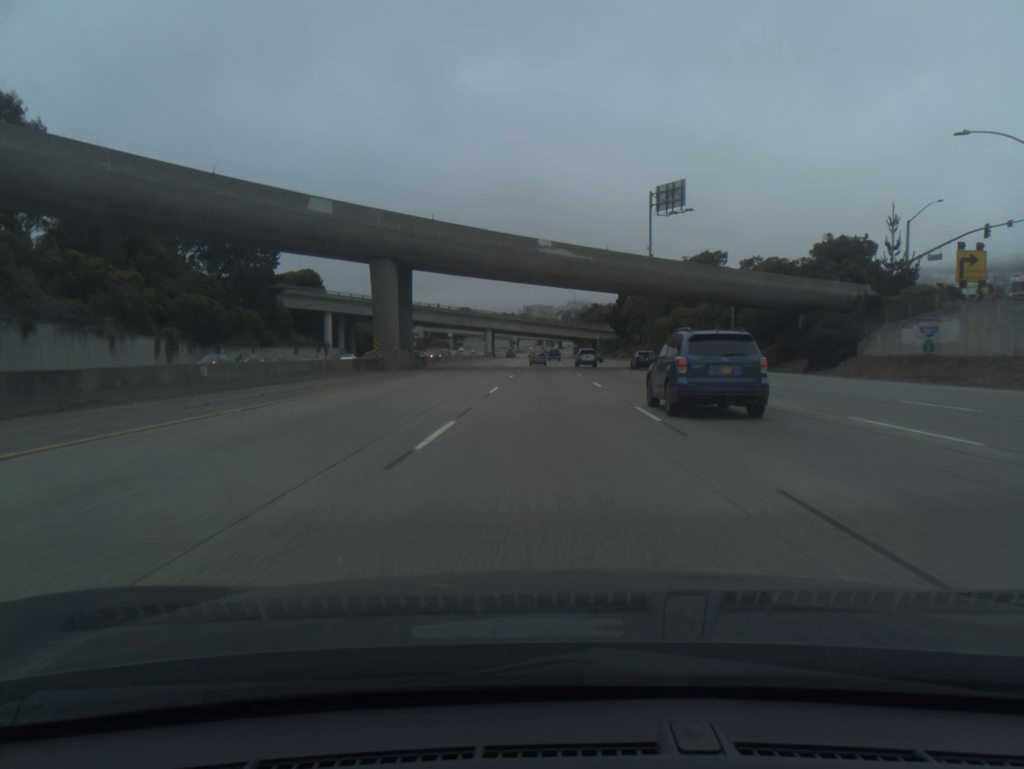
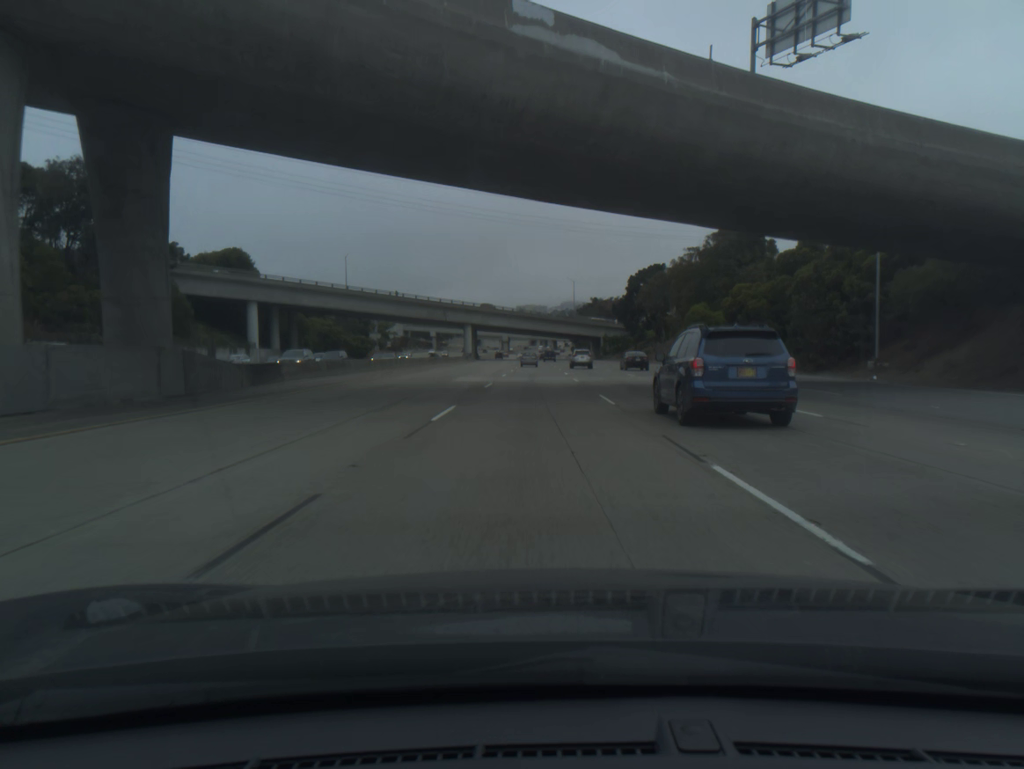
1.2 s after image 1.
(+0.3, +38.3) m; 0°
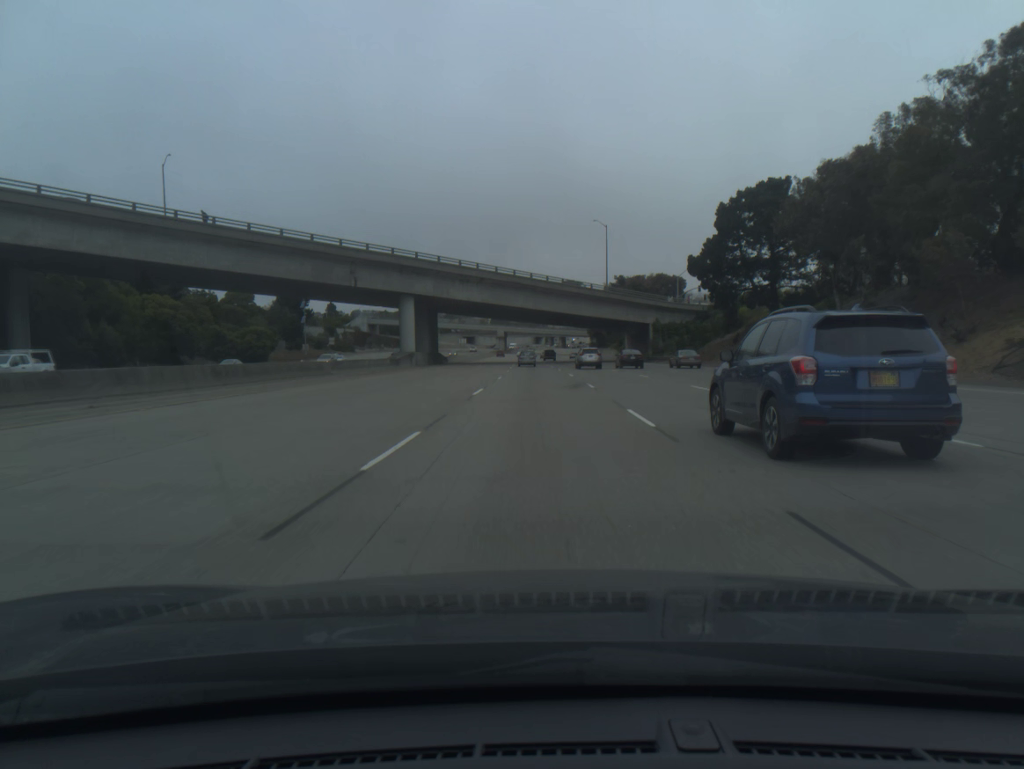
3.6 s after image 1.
(-0.5, +76.7) m; 0°
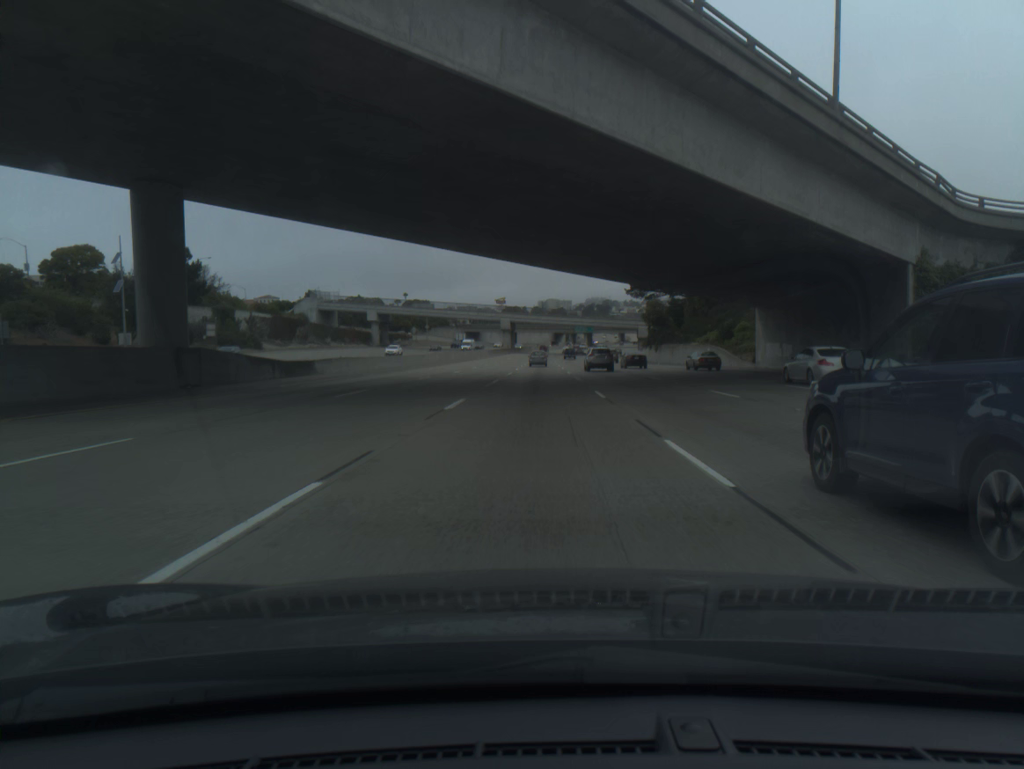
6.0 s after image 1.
(-0.8, +76.9) m; -1°
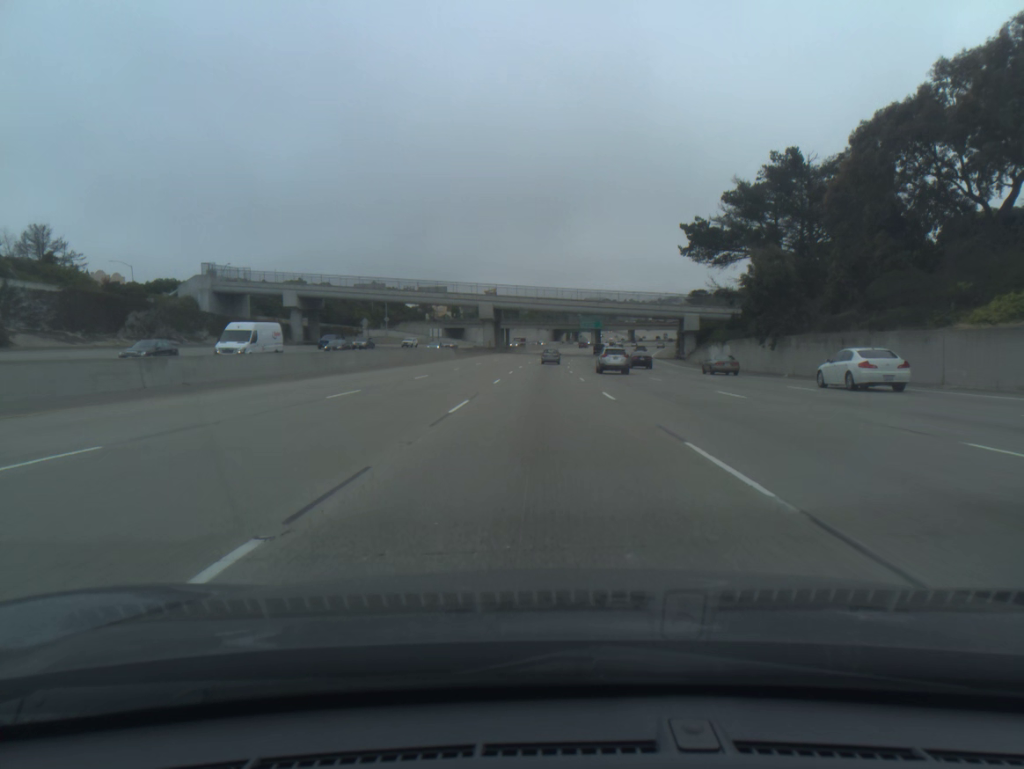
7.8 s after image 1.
(-0.1, +57.9) m; 0°
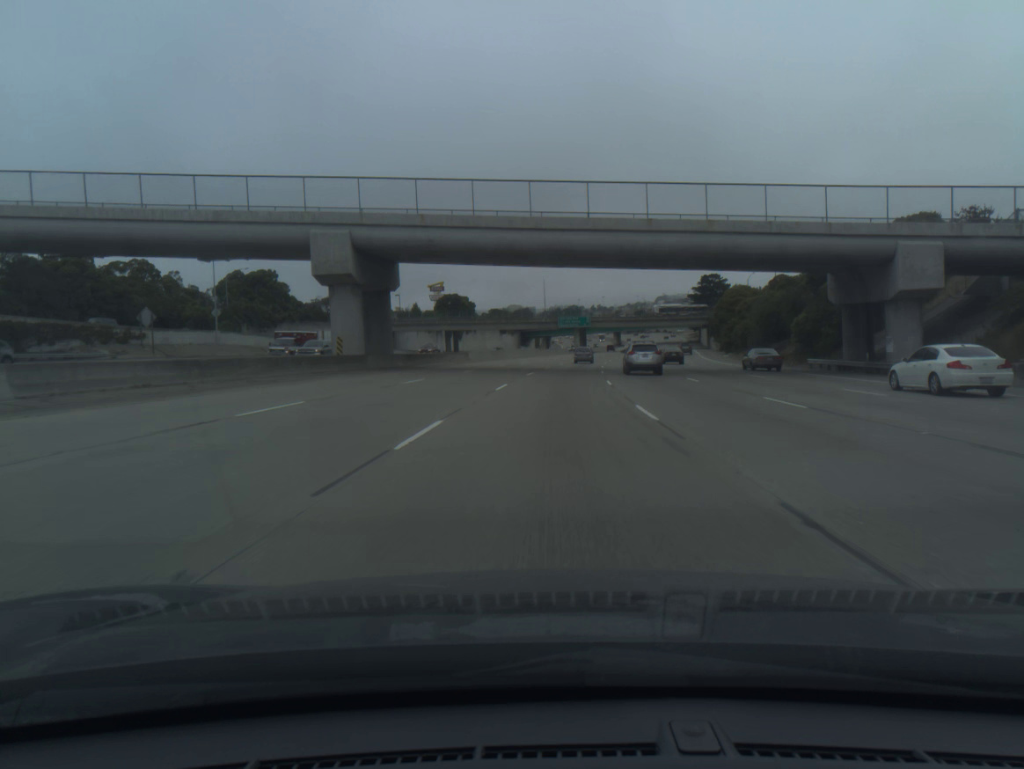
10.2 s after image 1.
(+1.0, +77.3) m; +2°
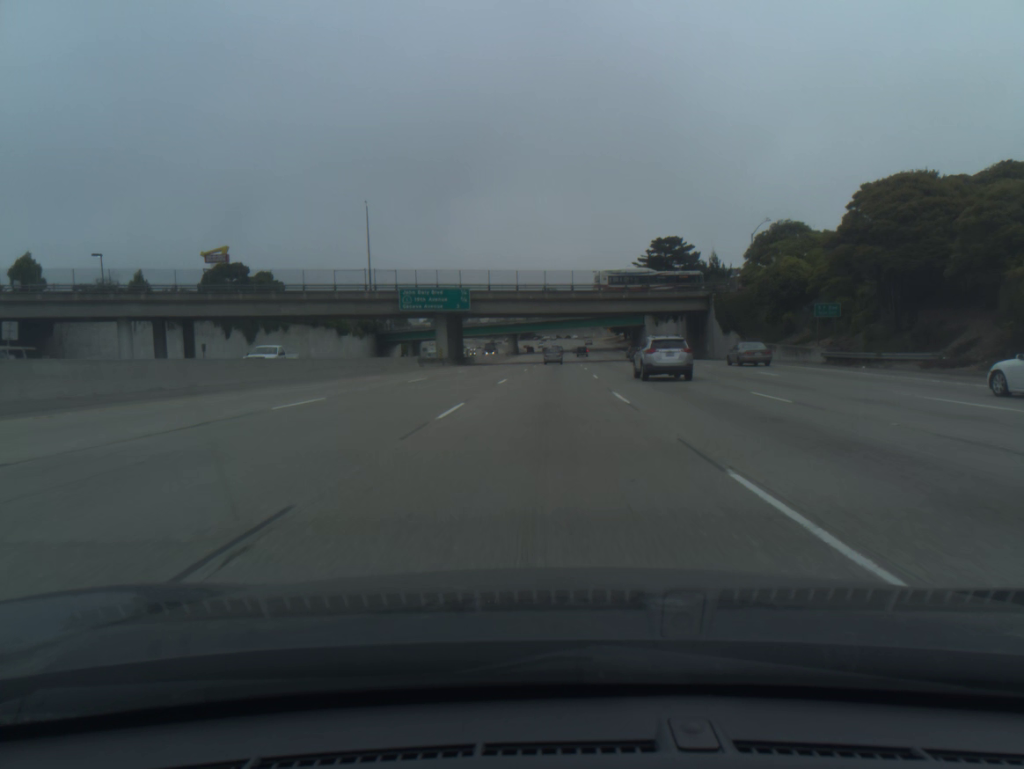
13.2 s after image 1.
(+6.8, +95.7) m; +8°
